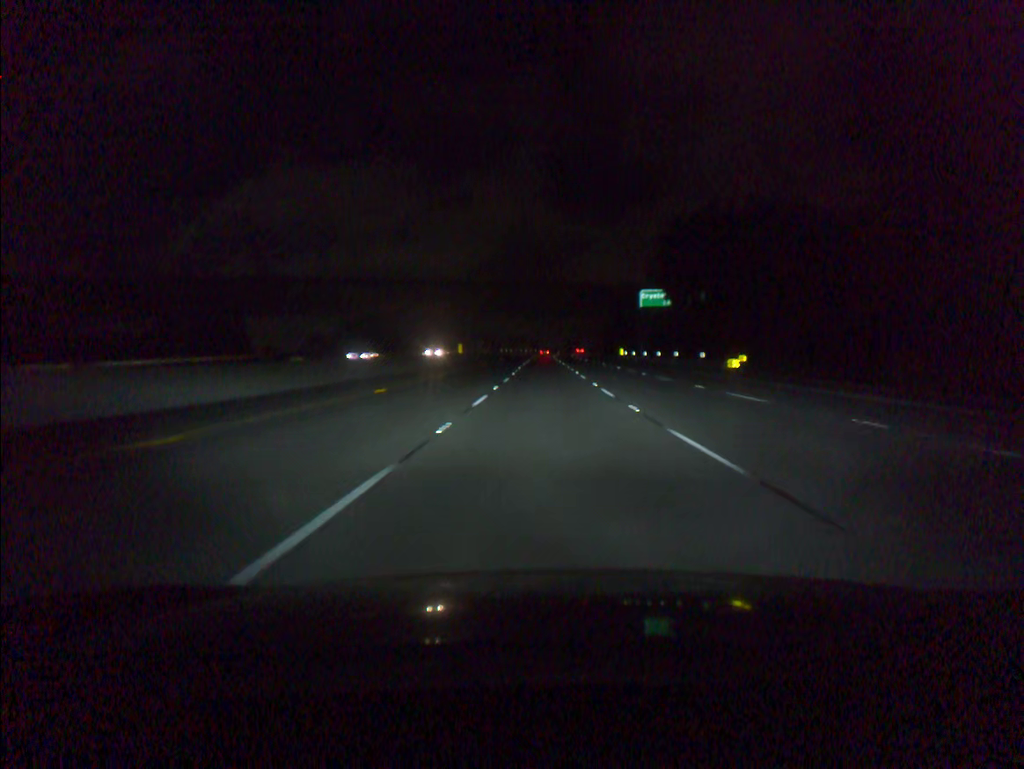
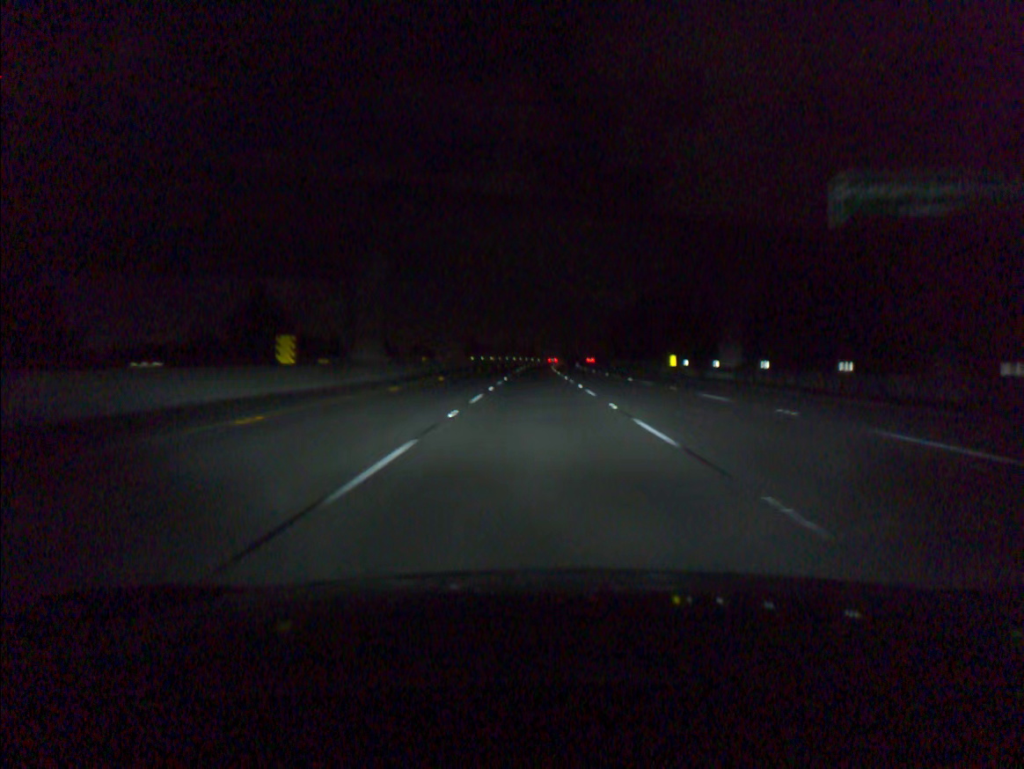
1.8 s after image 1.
(+0.3, +54.2) m; +1°
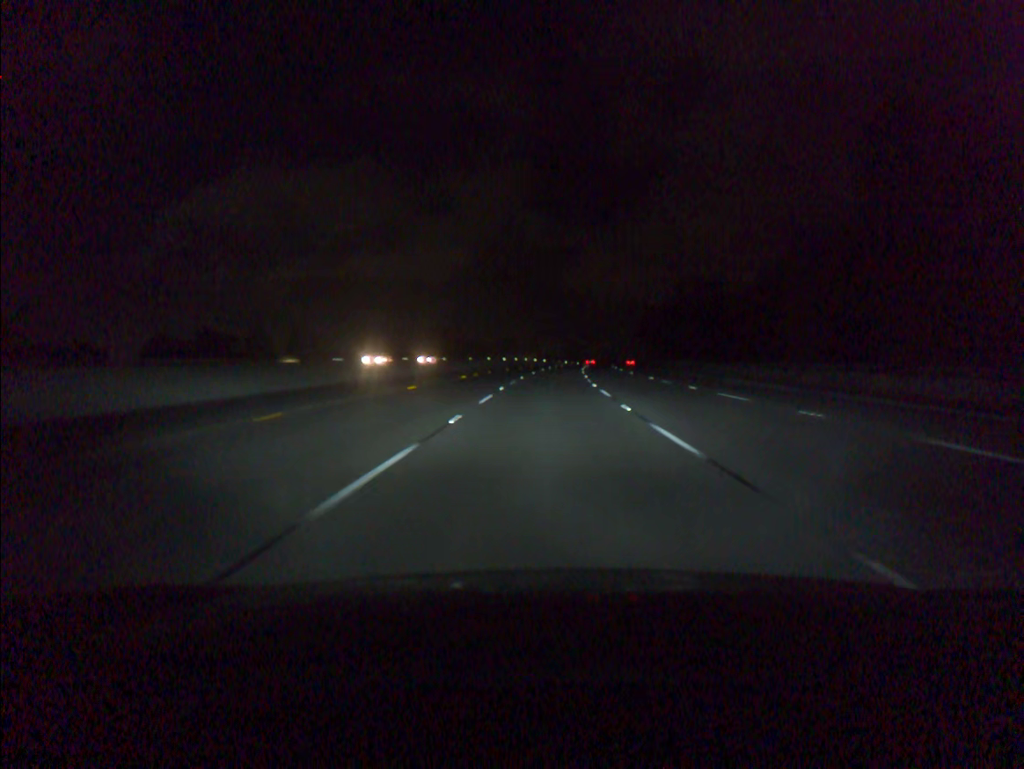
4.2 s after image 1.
(-0.4, +72.2) m; 0°
